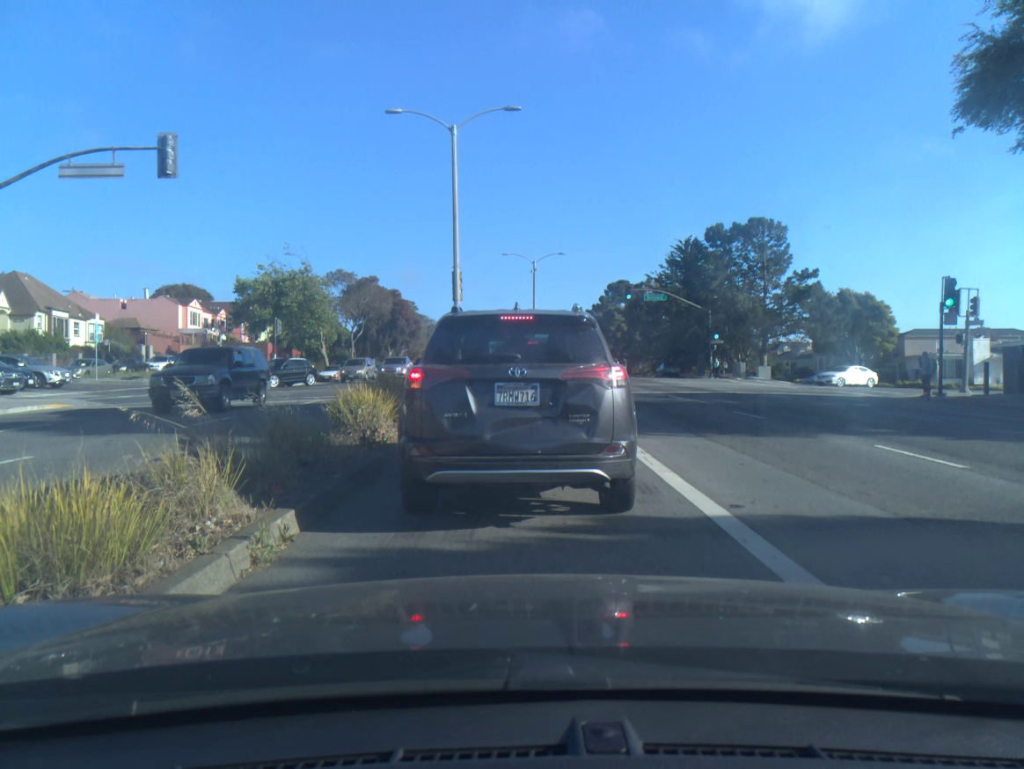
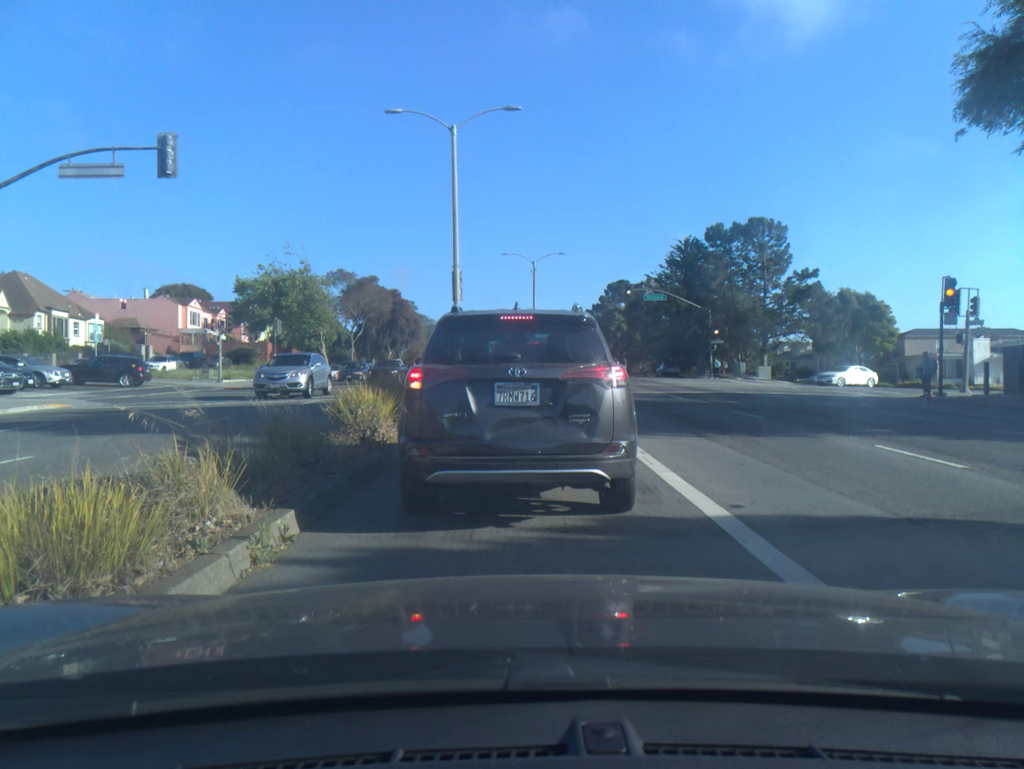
(0.0, 0.0) m; 0°
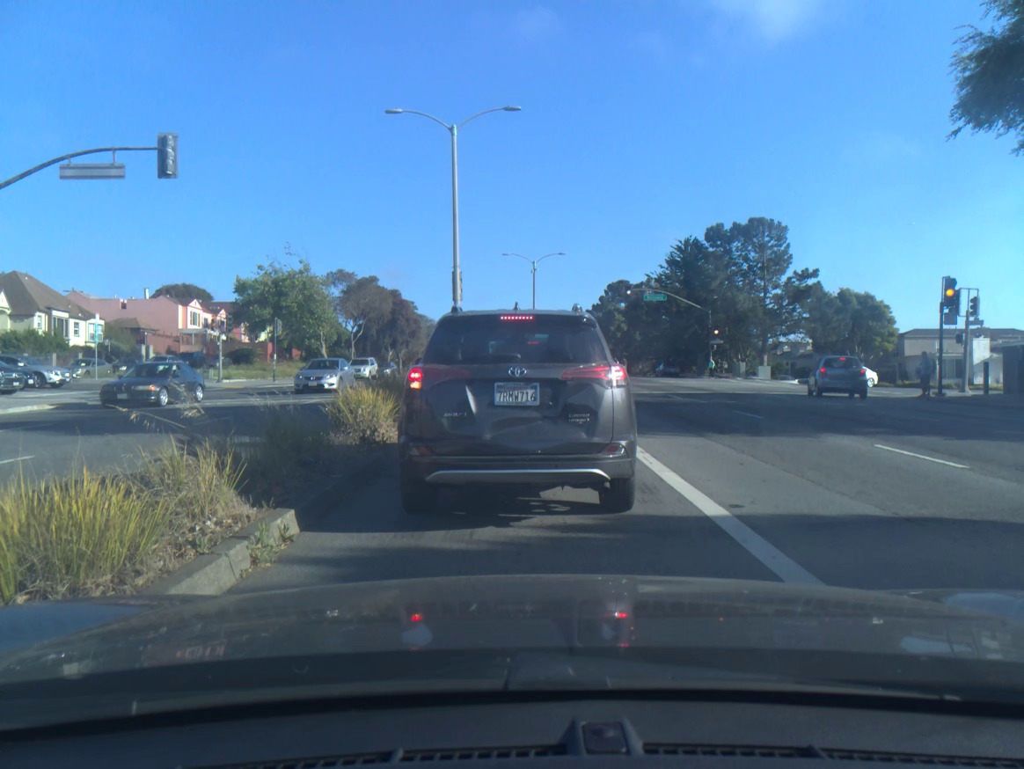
(0.0, 0.0) m; 0°
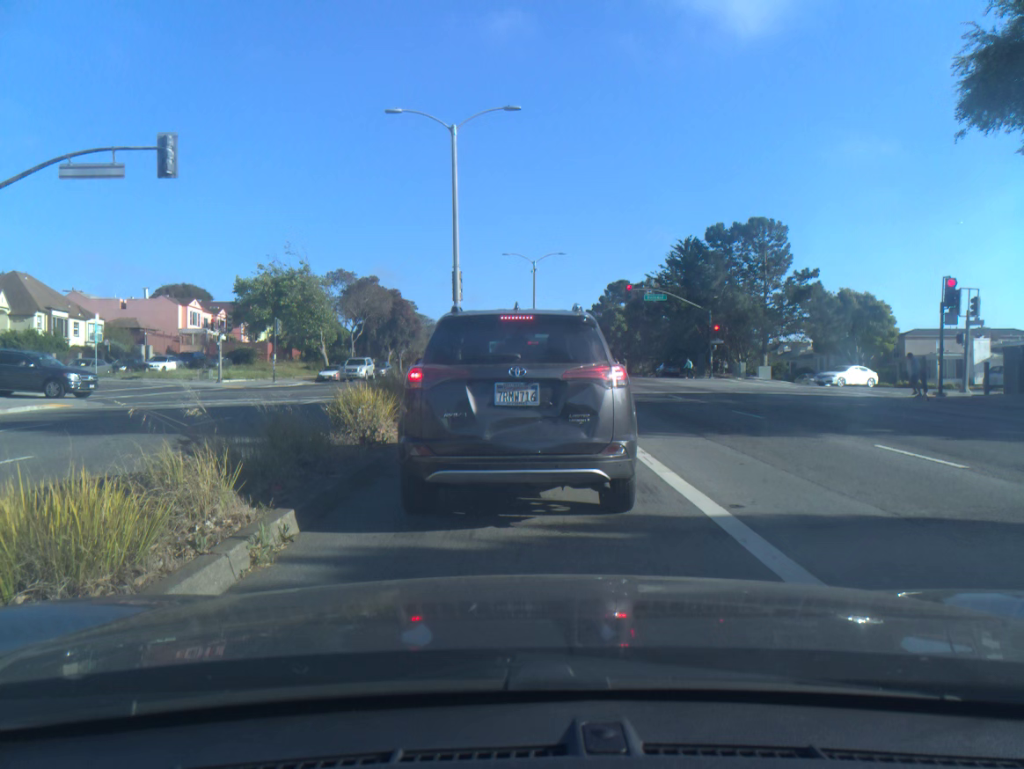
(0.0, 0.0) m; 0°
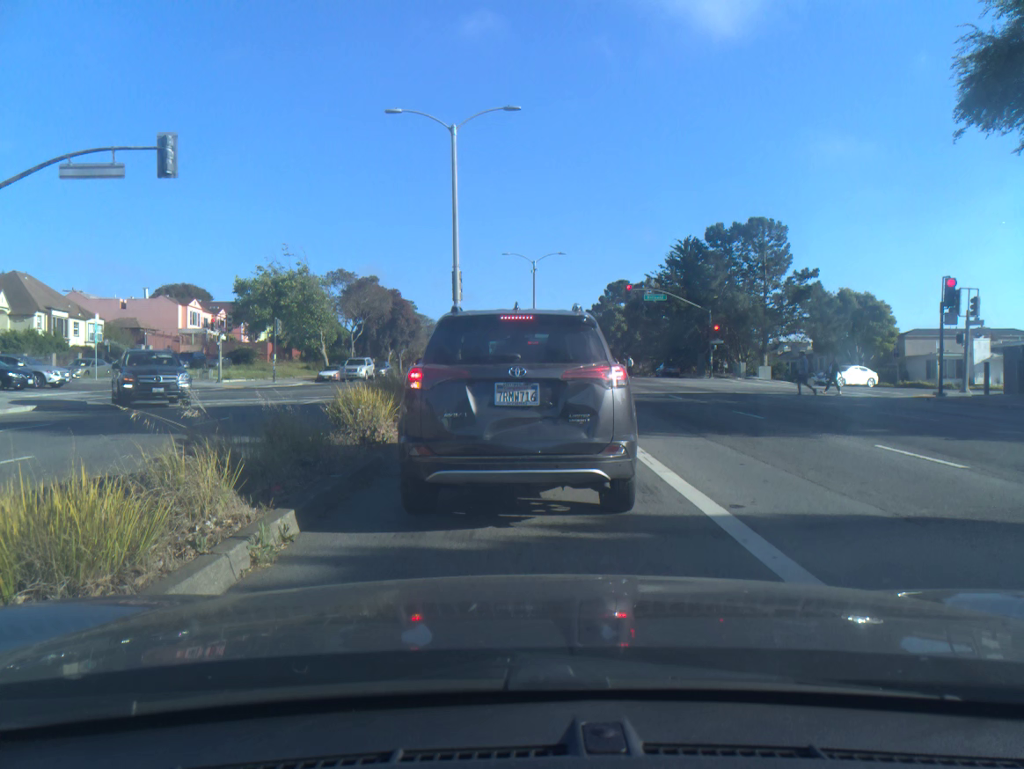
(0.0, 0.0) m; 0°
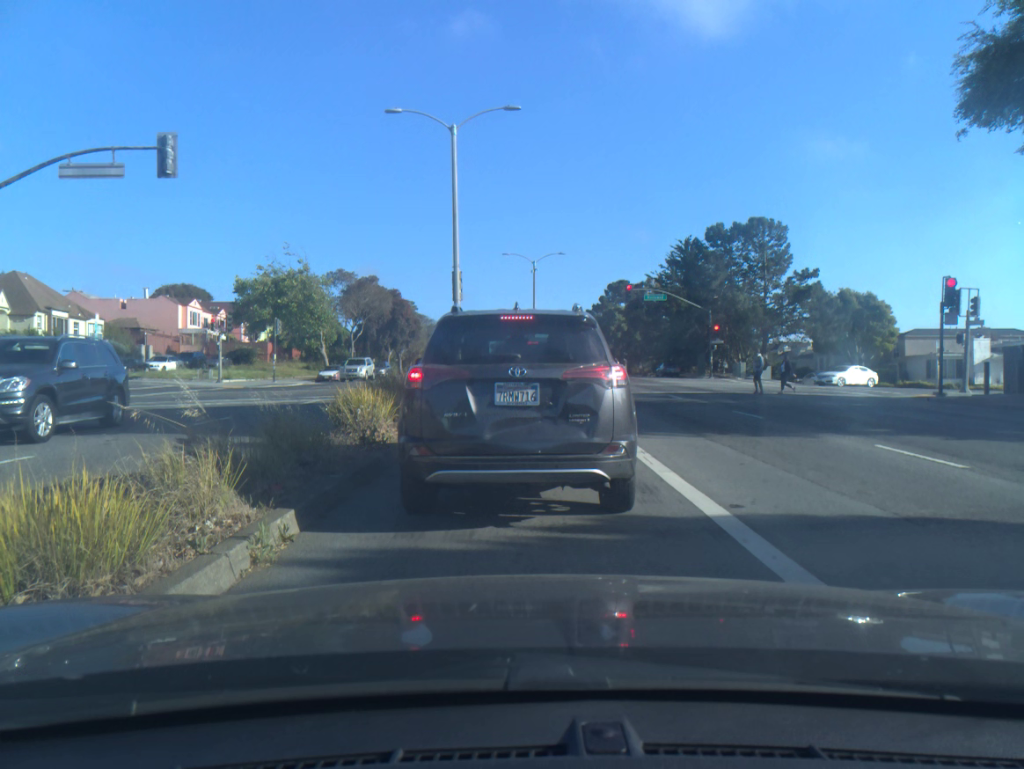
(0.0, 0.0) m; 0°
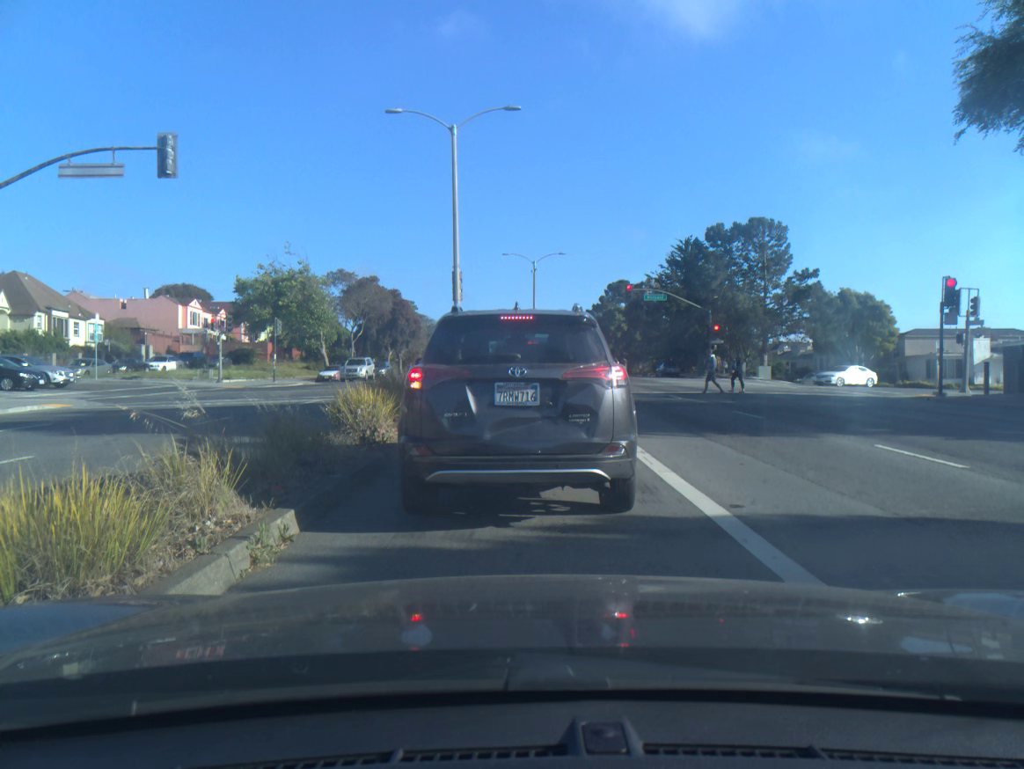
(0.0, 0.0) m; 0°
